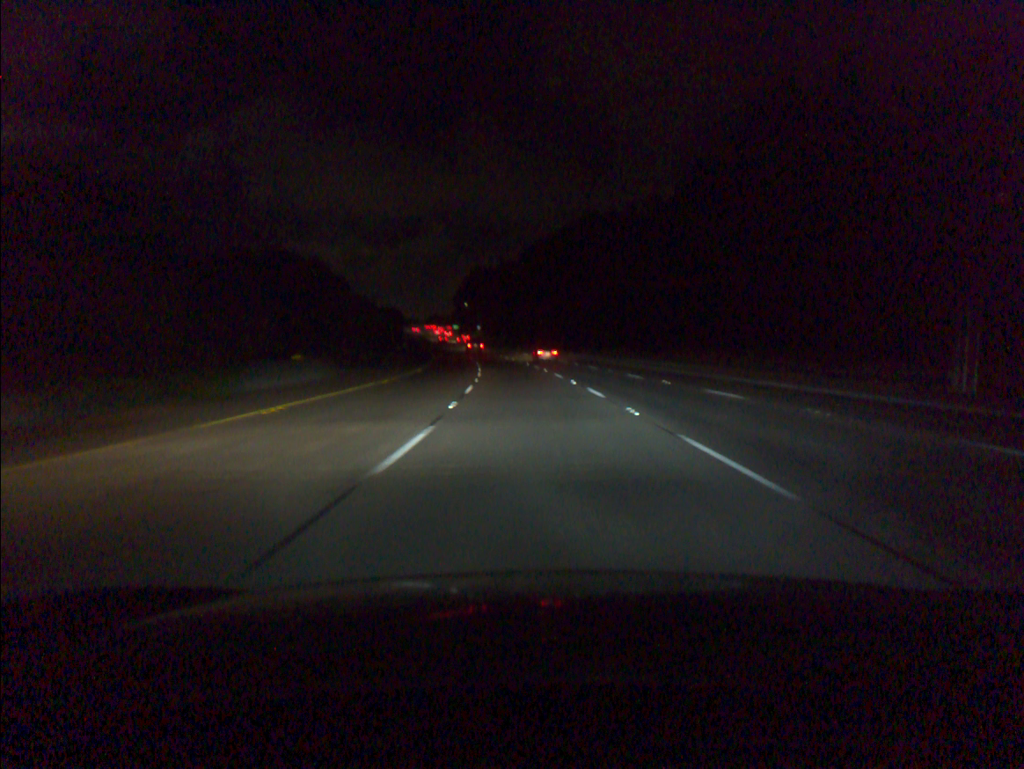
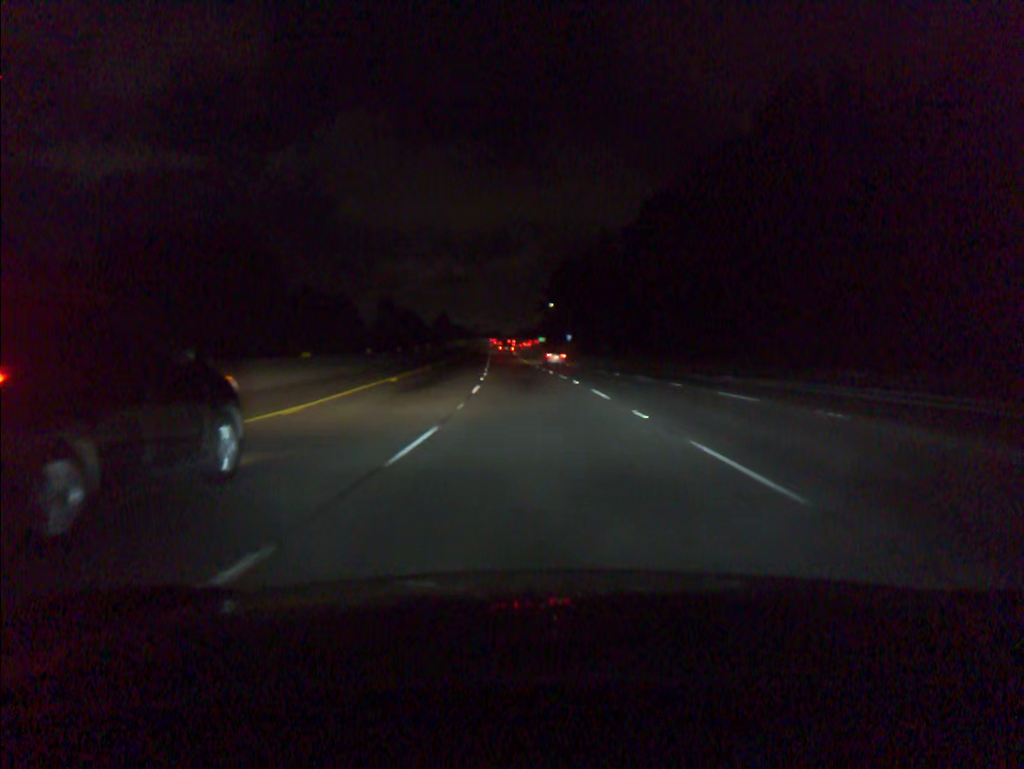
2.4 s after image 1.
(-4.4, +72.4) m; -7°
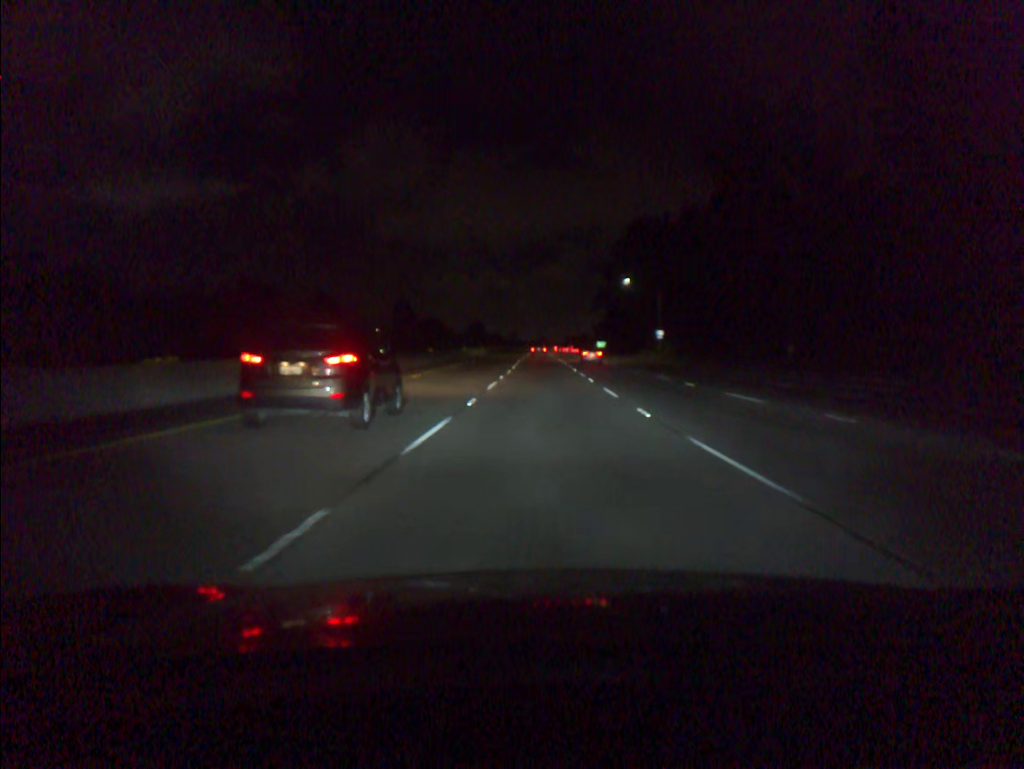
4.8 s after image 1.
(-3.0, +72.3) m; -3°
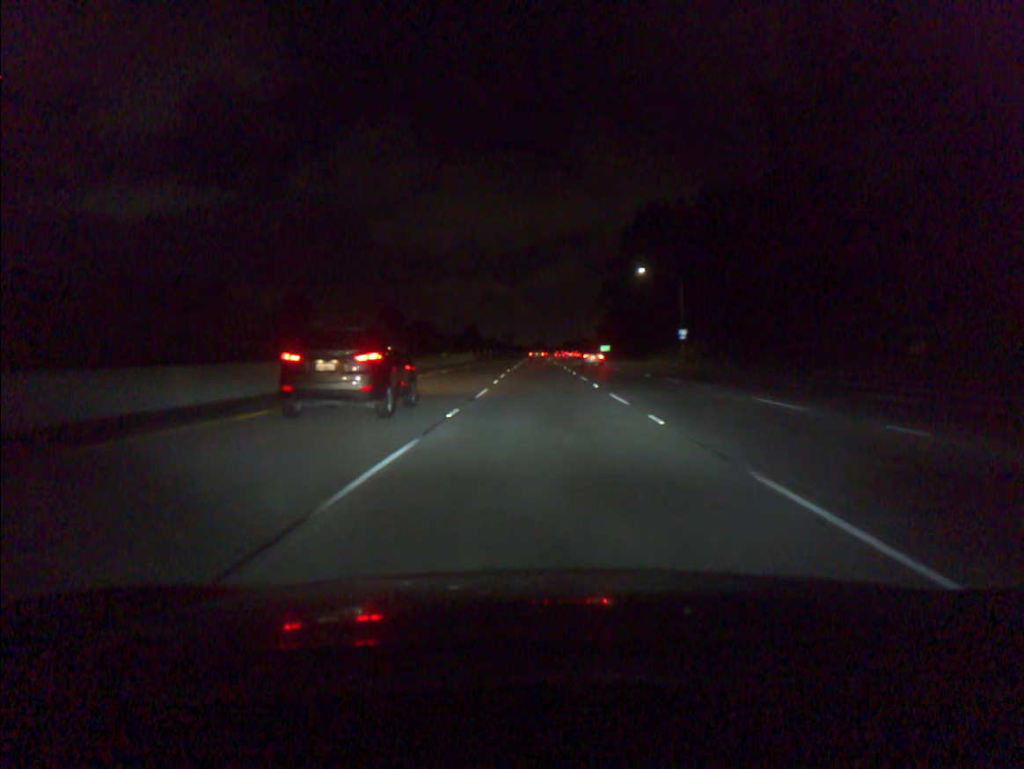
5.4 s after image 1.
(0.0, +18.0) m; 0°
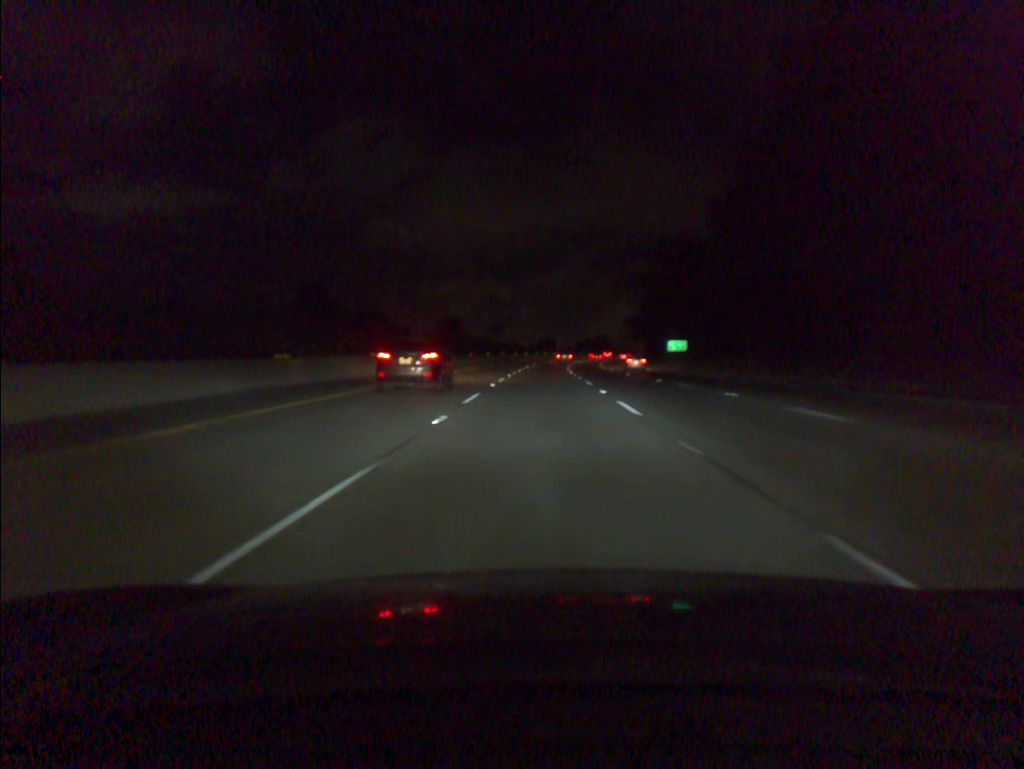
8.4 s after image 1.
(-0.2, +90.2) m; 0°
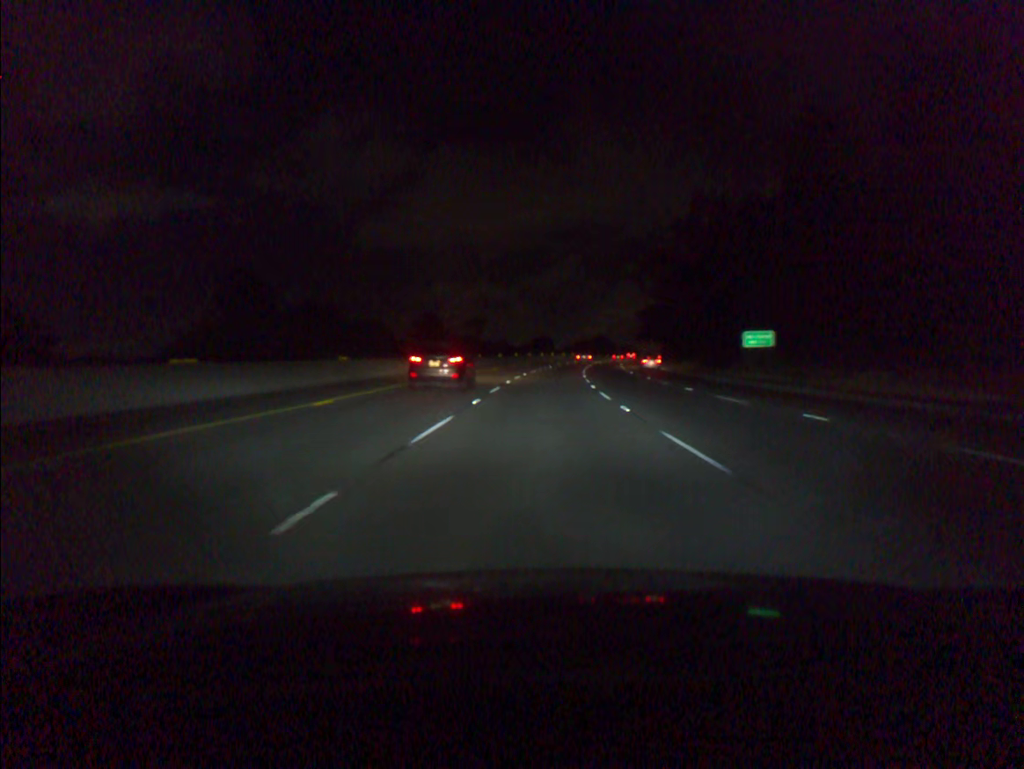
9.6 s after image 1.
(0.0, +36.3) m; 0°
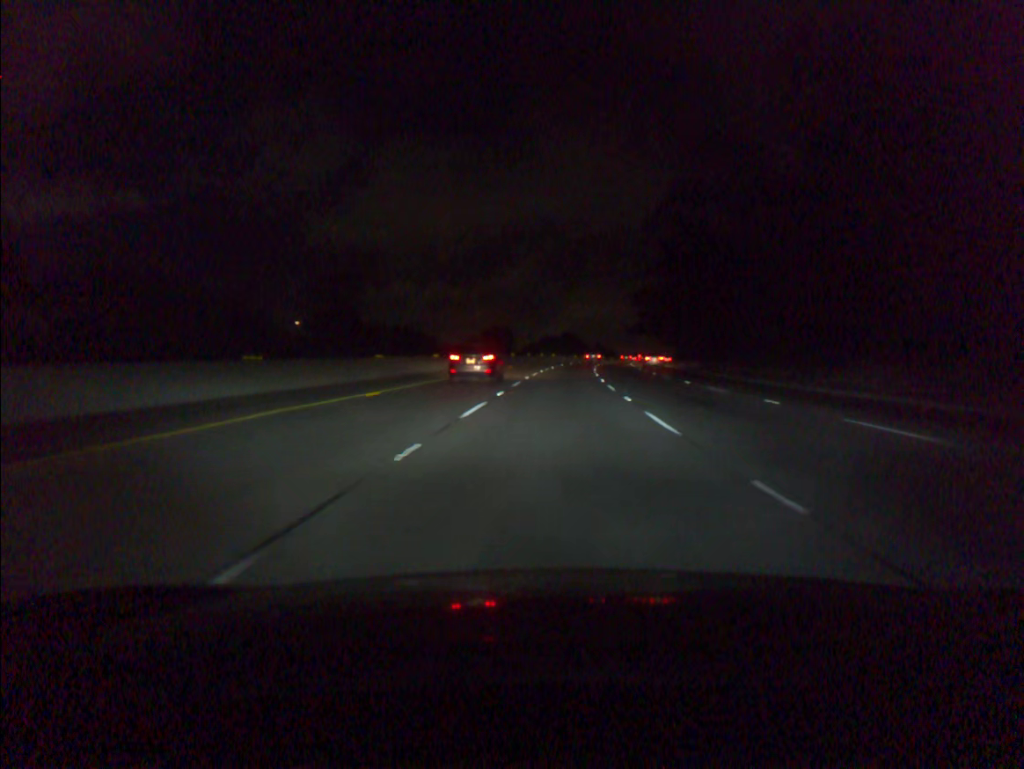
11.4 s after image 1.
(+1.1, +54.8) m; +3°
